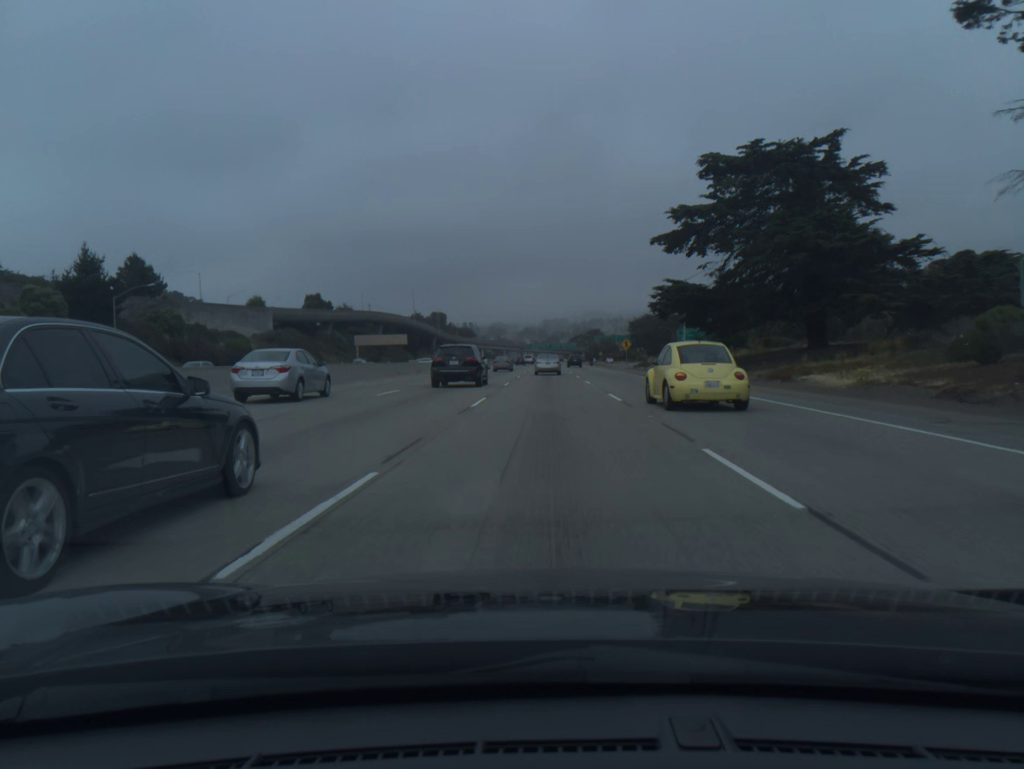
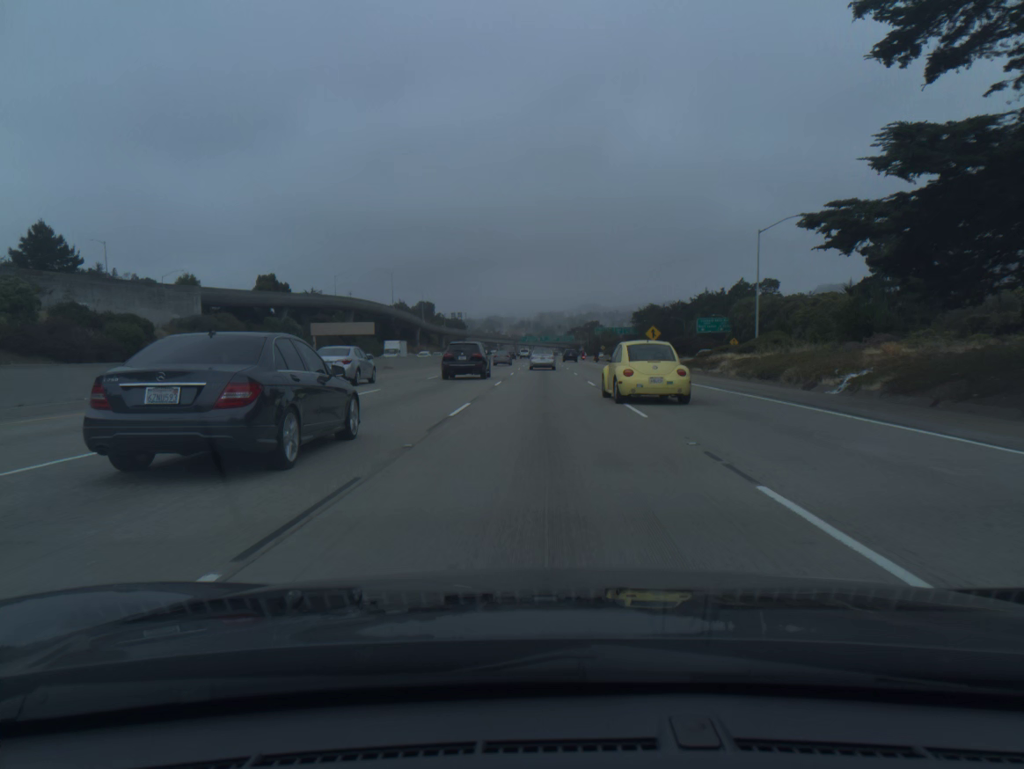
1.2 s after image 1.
(+0.2, +32.2) m; 0°
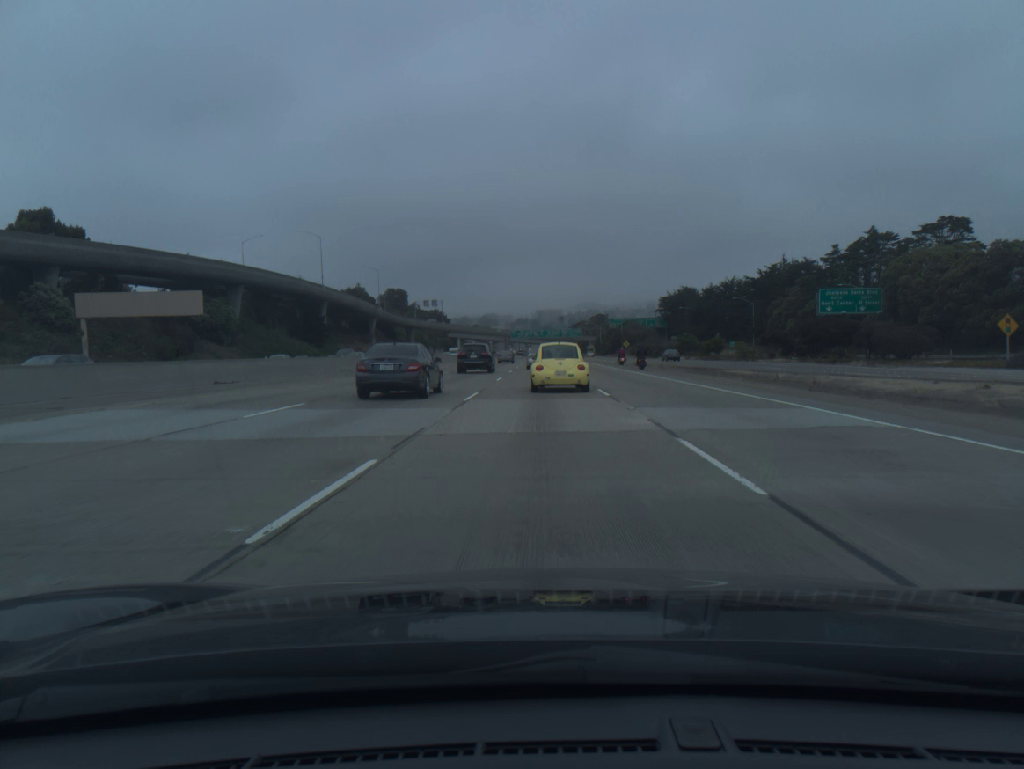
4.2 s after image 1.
(+0.2, +80.8) m; 0°
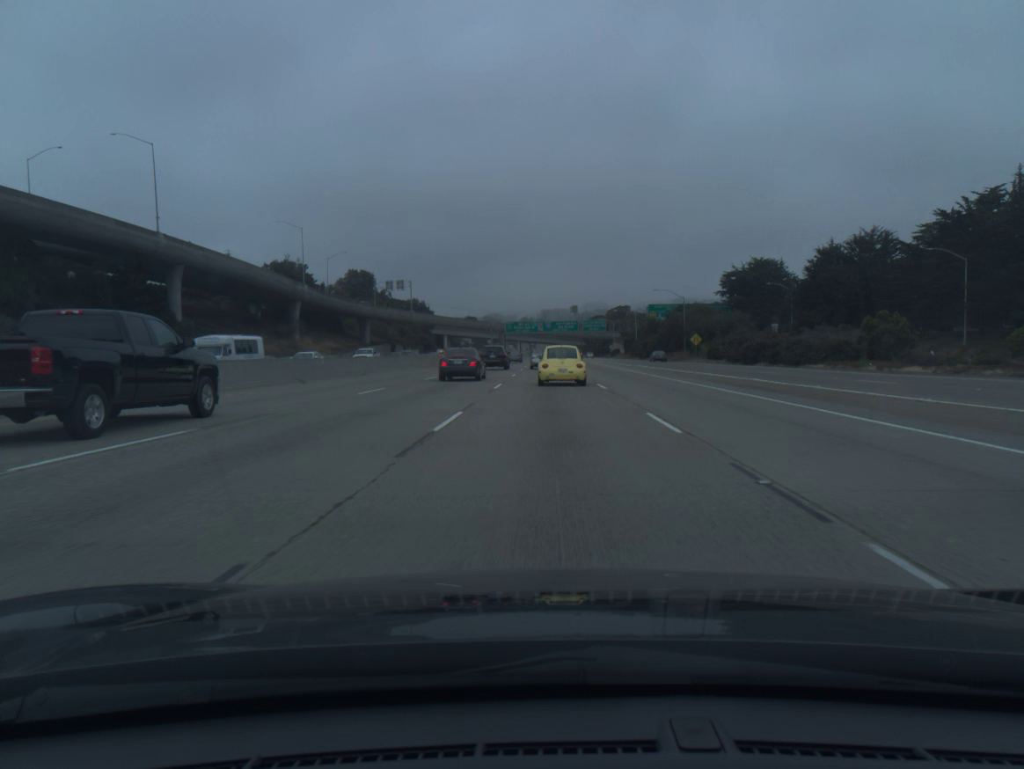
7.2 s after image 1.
(-0.4, +78.9) m; 0°
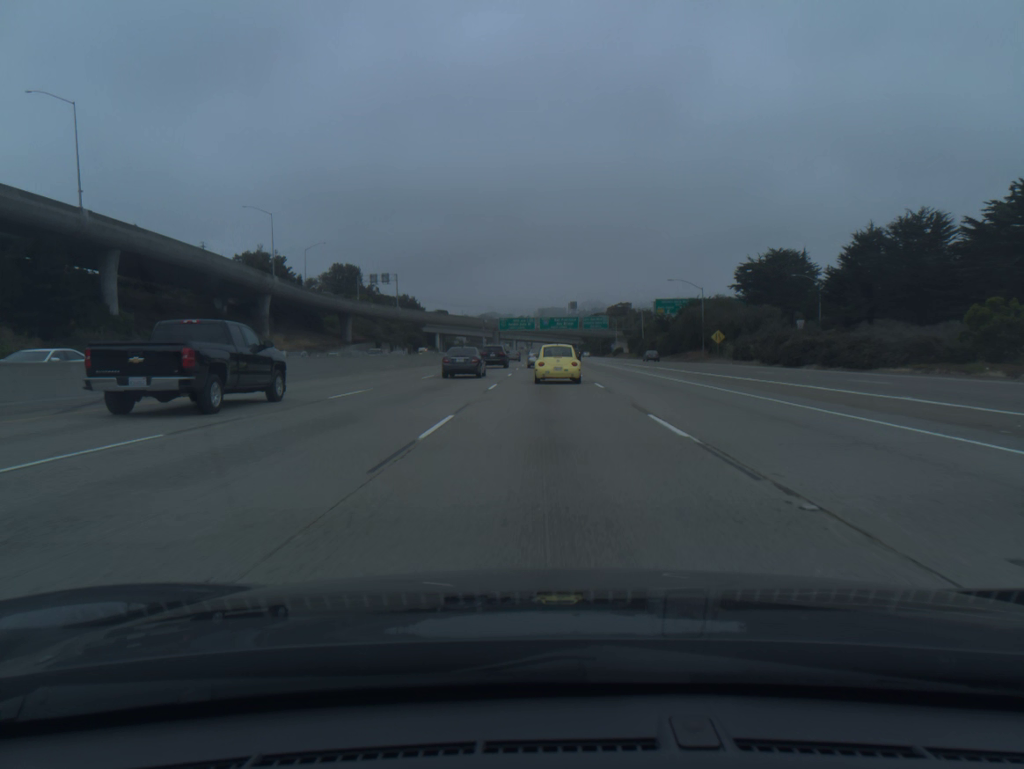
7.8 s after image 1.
(0.0, +15.5) m; 0°
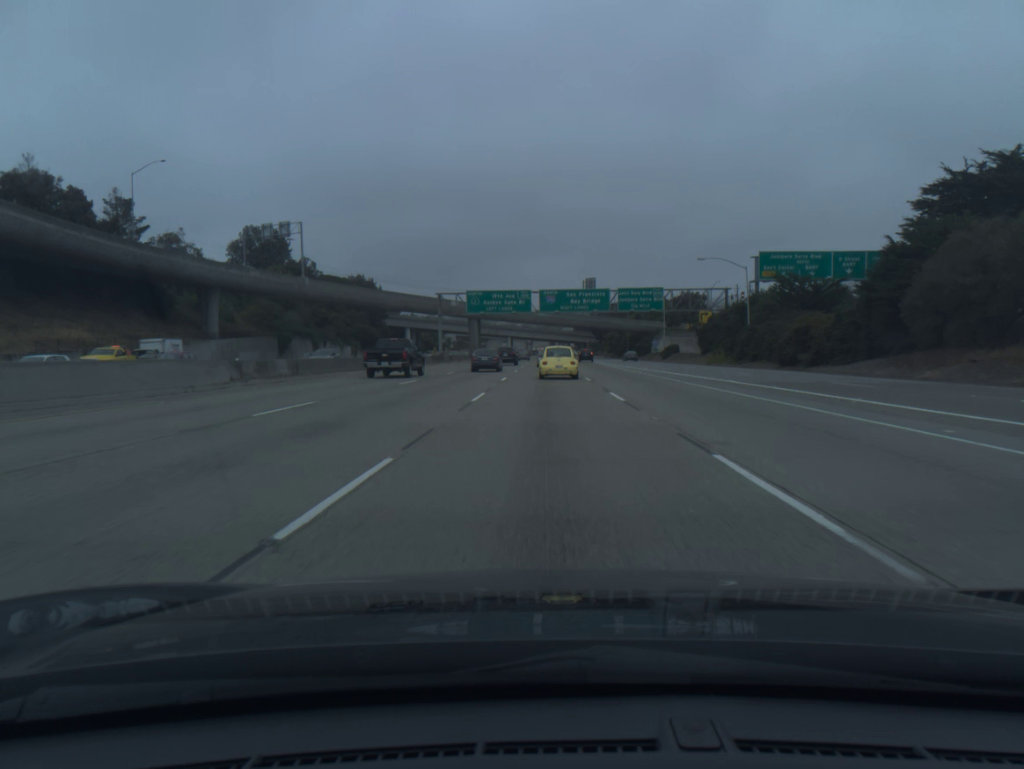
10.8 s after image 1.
(-0.1, +76.7) m; 0°
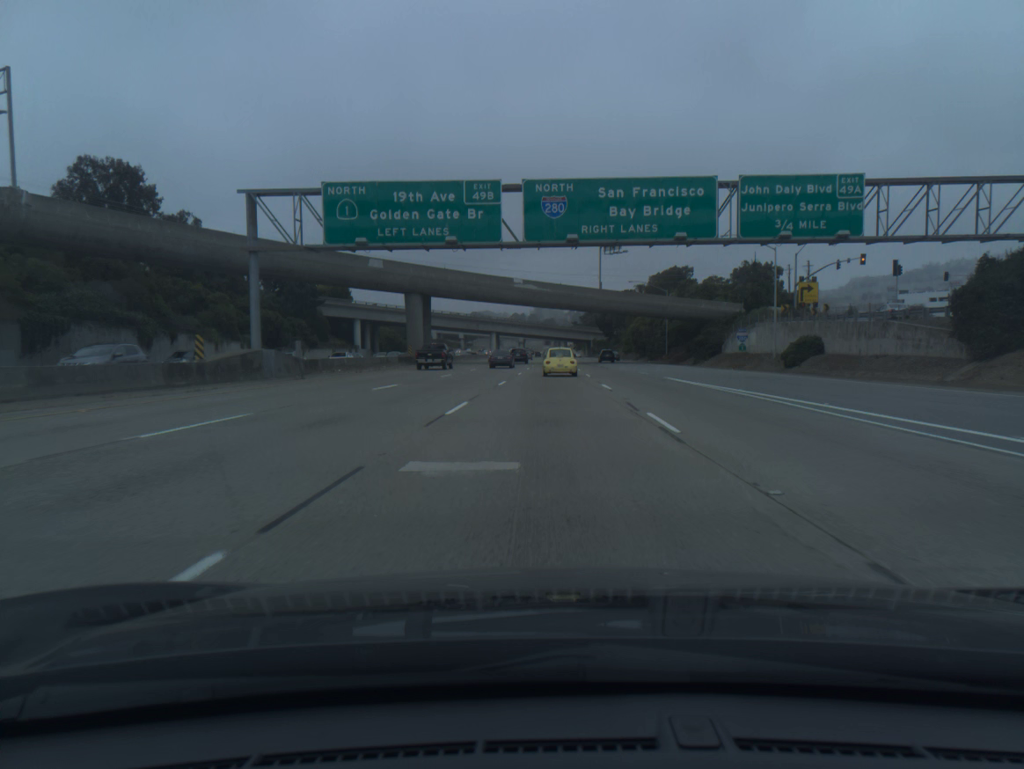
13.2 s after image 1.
(+0.2, +61.0) m; 0°
